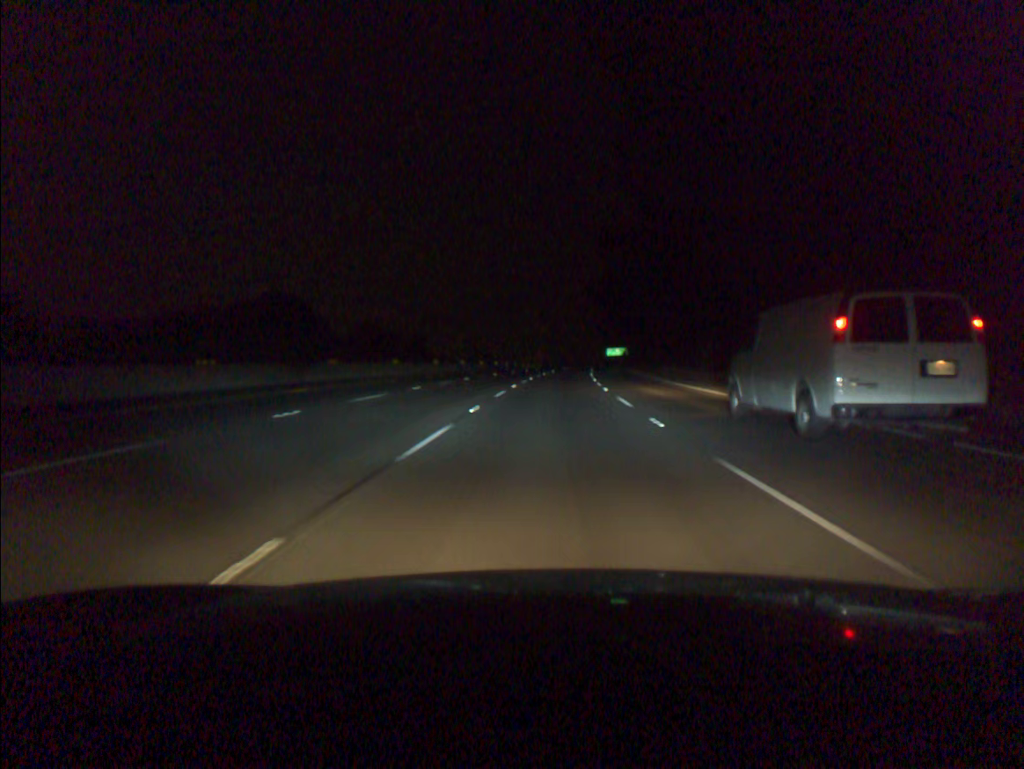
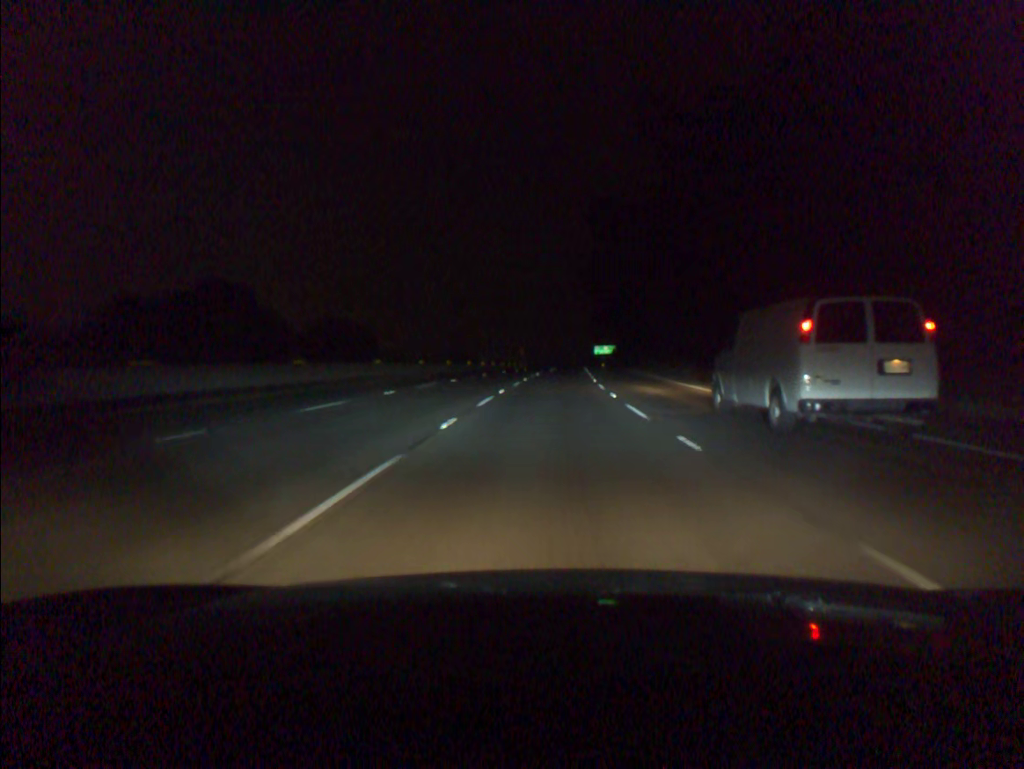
(+0.2, +18.8) m; +1°
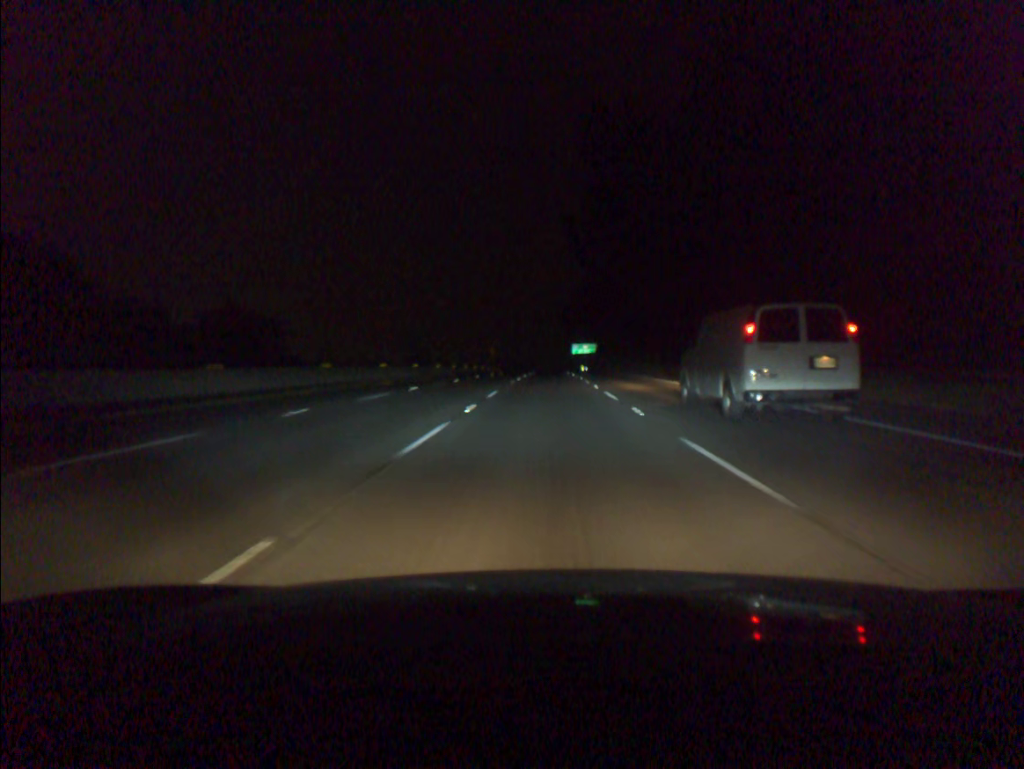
(+0.7, +37.7) m; +2°
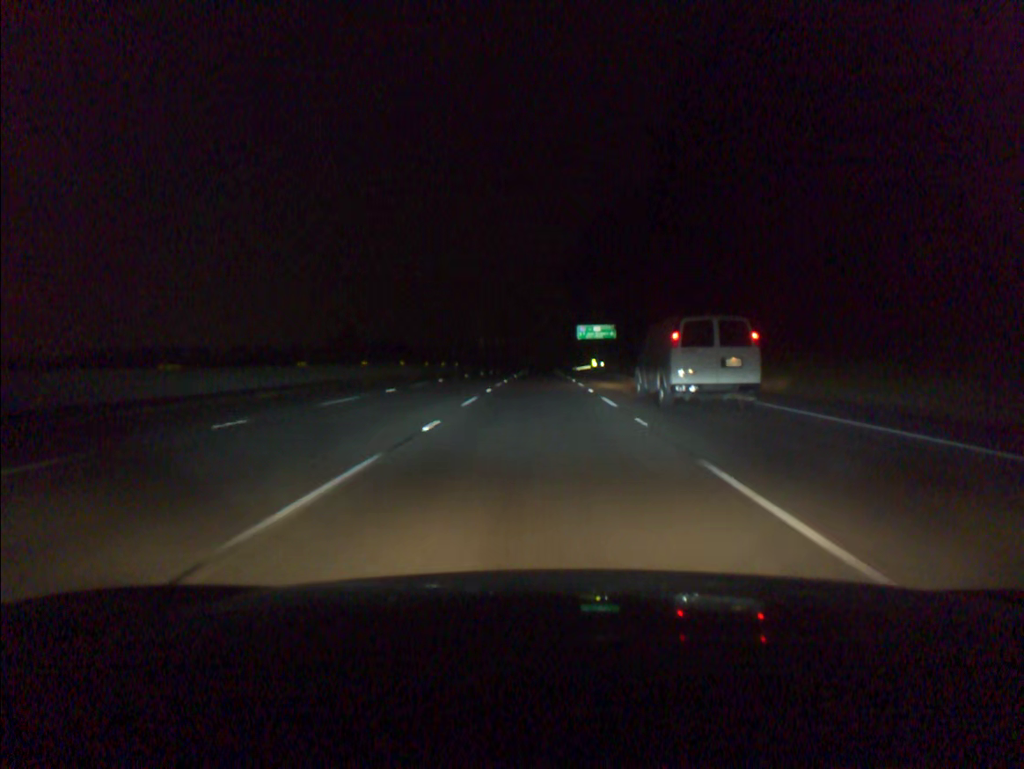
(+0.9, +75.5) m; +1°
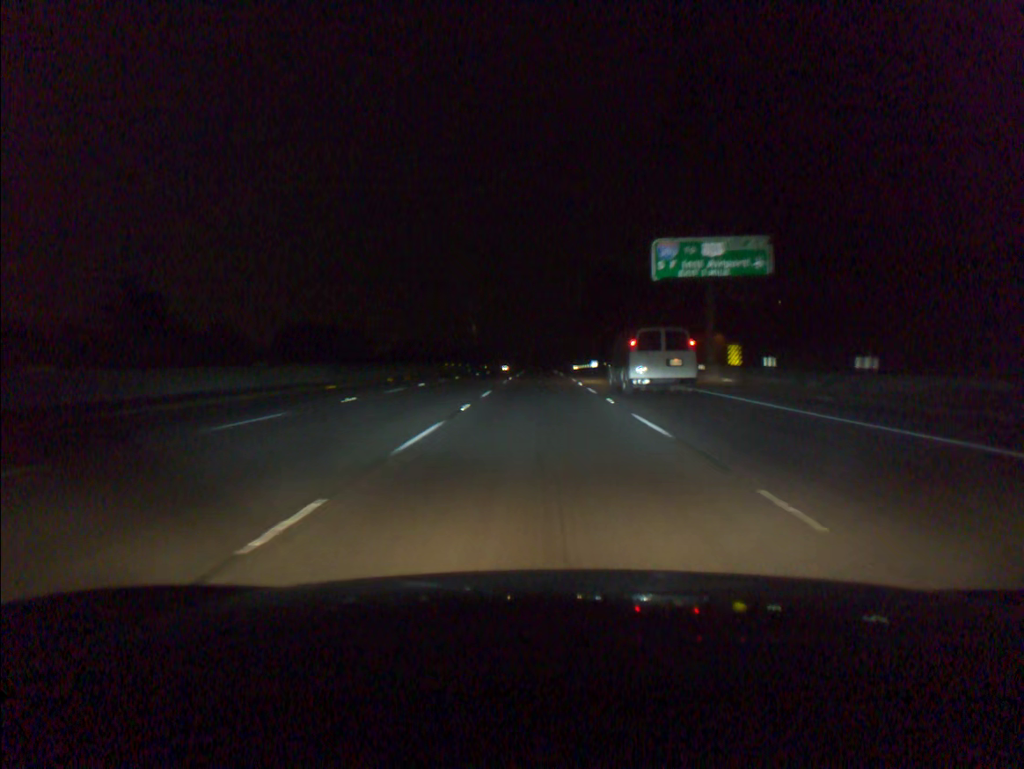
(-0.3, +94.6) m; 0°
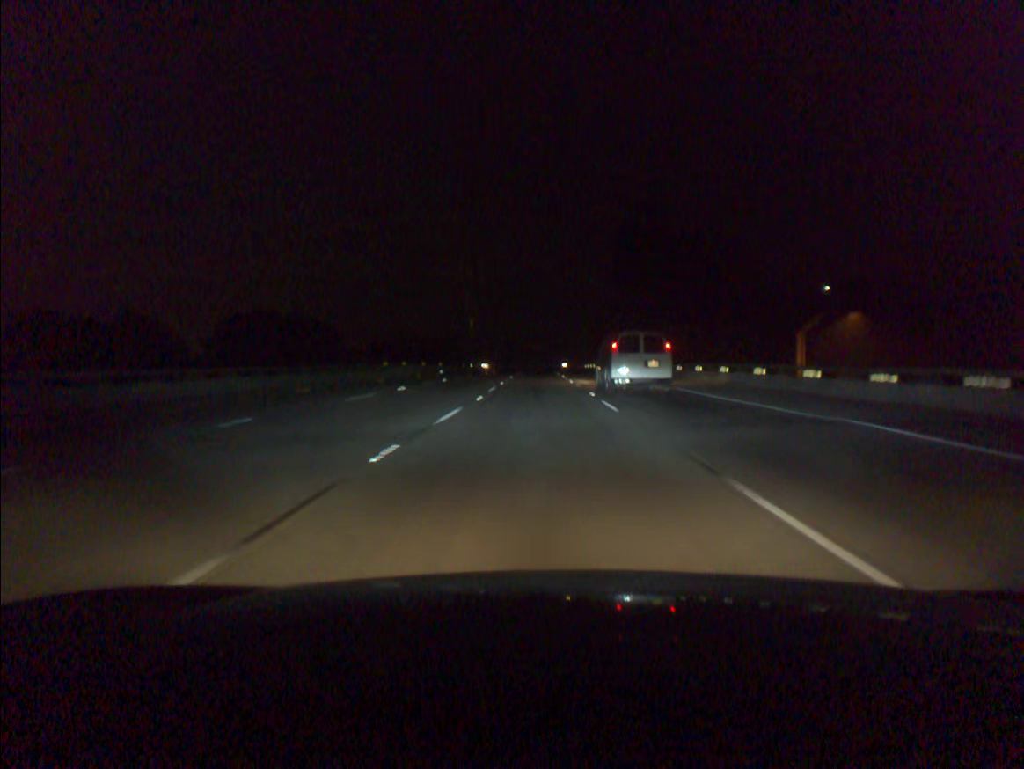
(0.0, +37.8) m; 0°
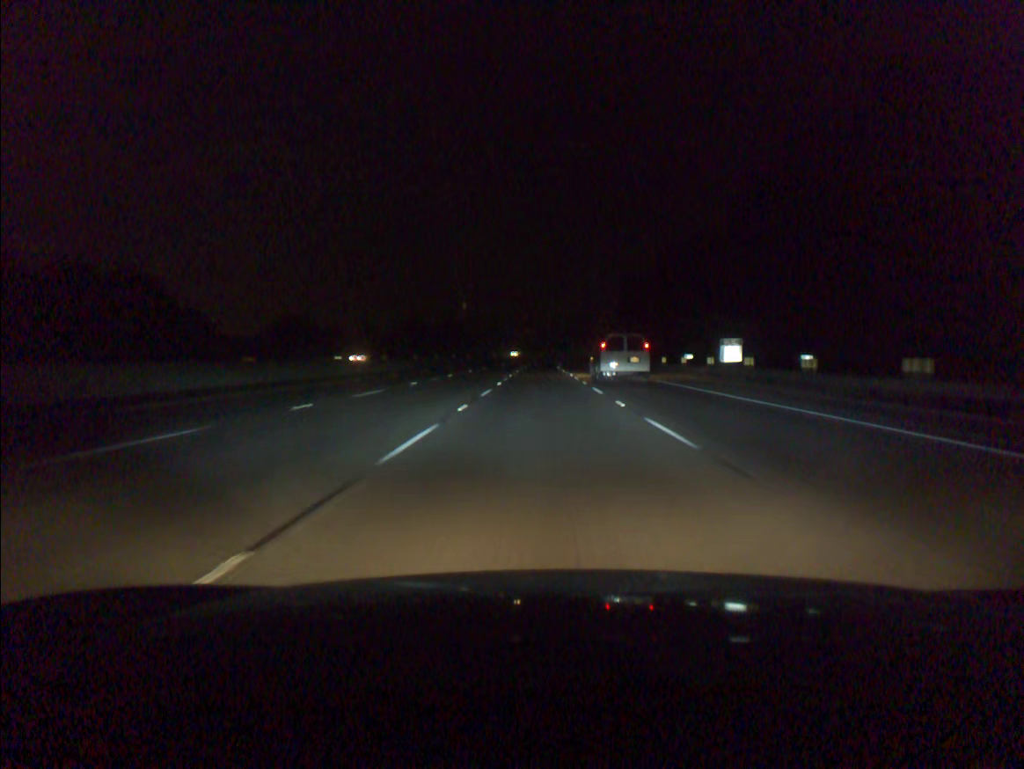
(-0.2, +94.4) m; 0°
